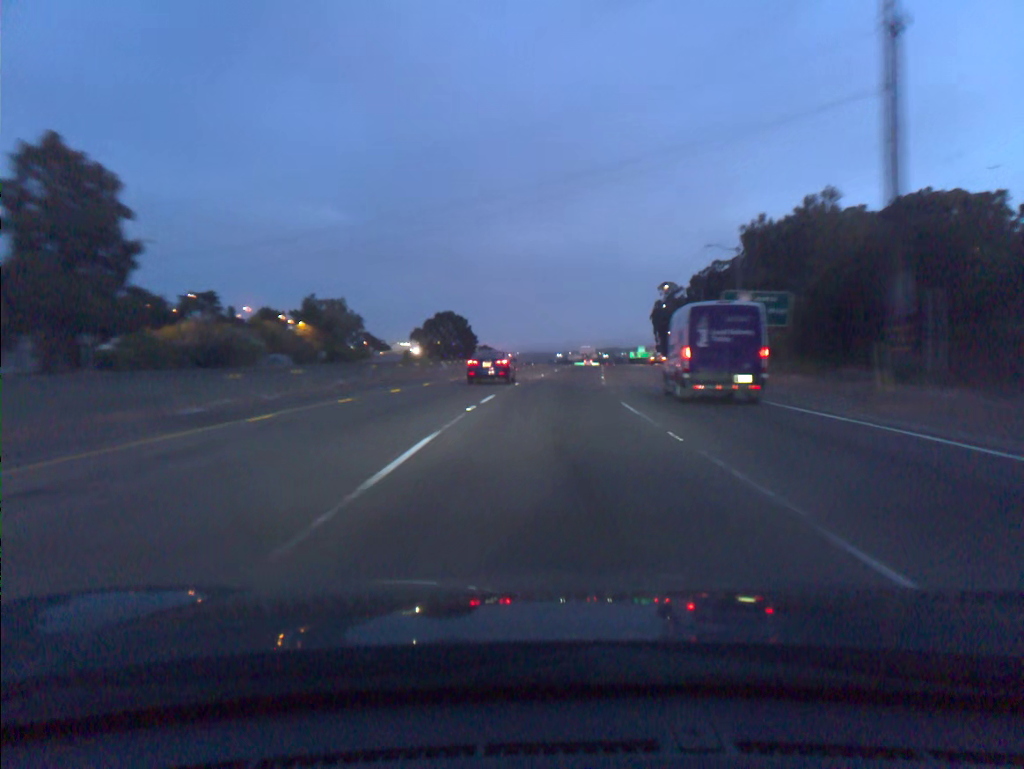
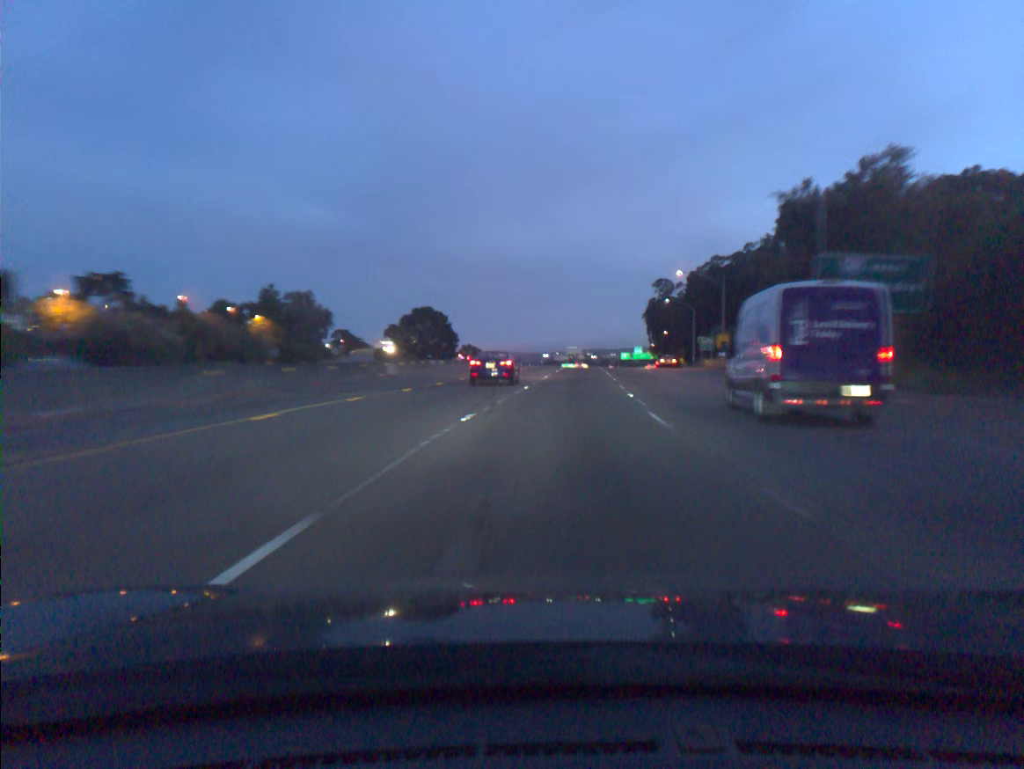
(+0.1, +18.0) m; +1°
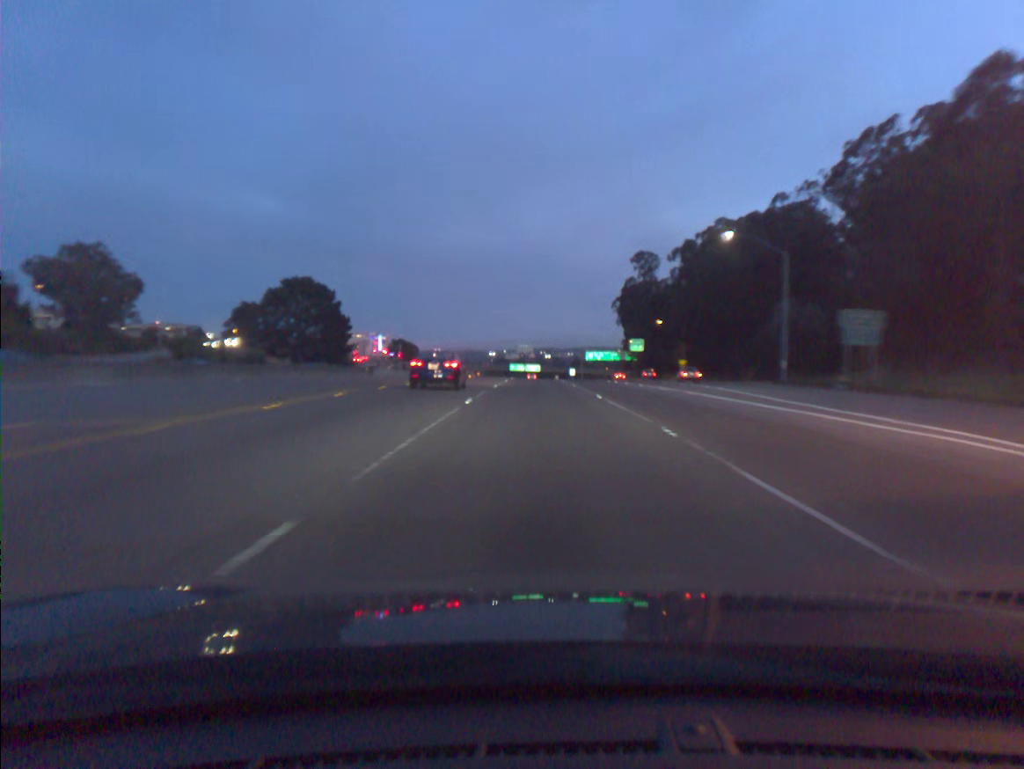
(+3.3, +70.6) m; +4°
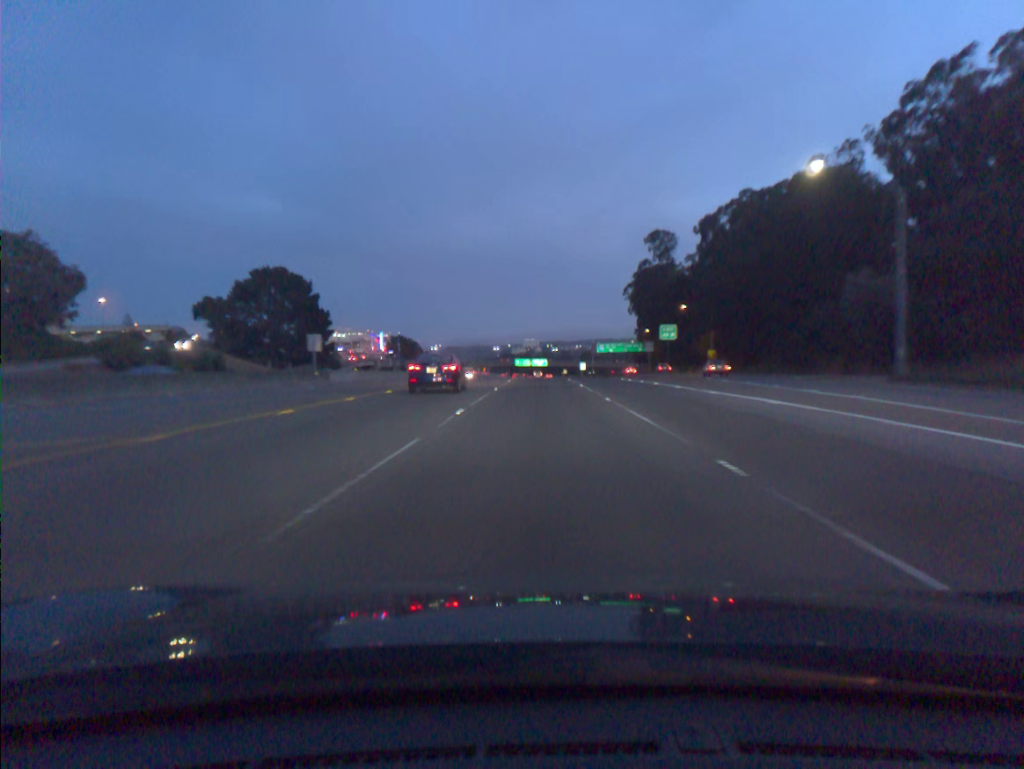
(0.0, +17.3) m; 0°
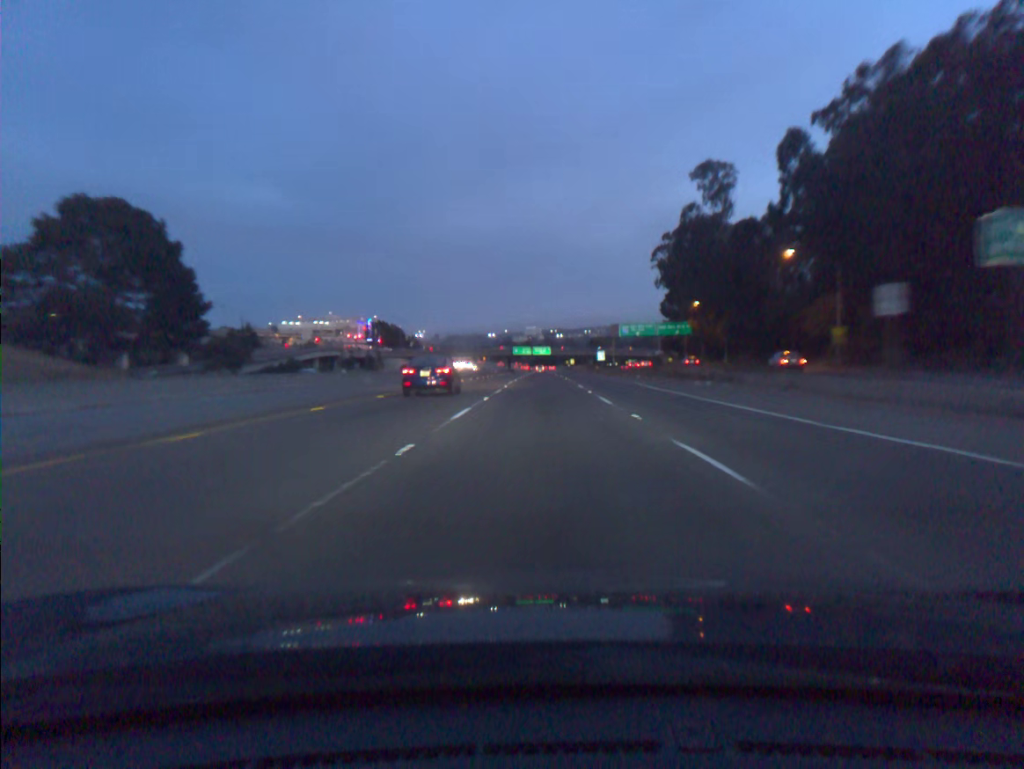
(-0.3, +51.1) m; 0°
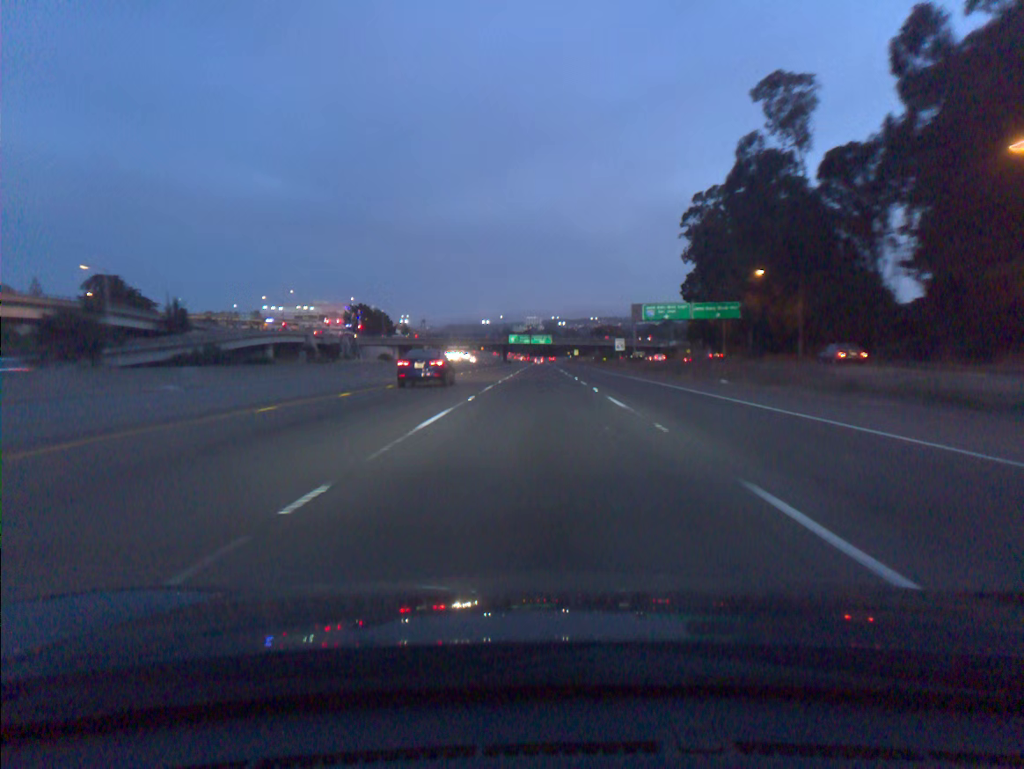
(0.0, +33.8) m; 0°
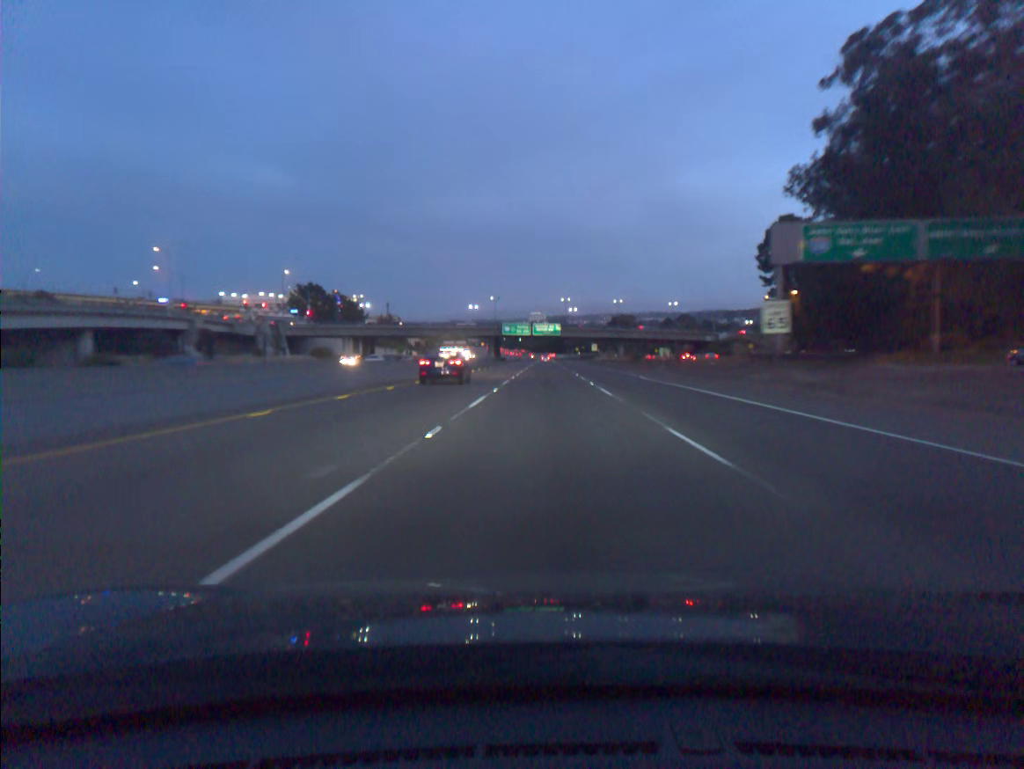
(-0.2, +68.0) m; 0°
